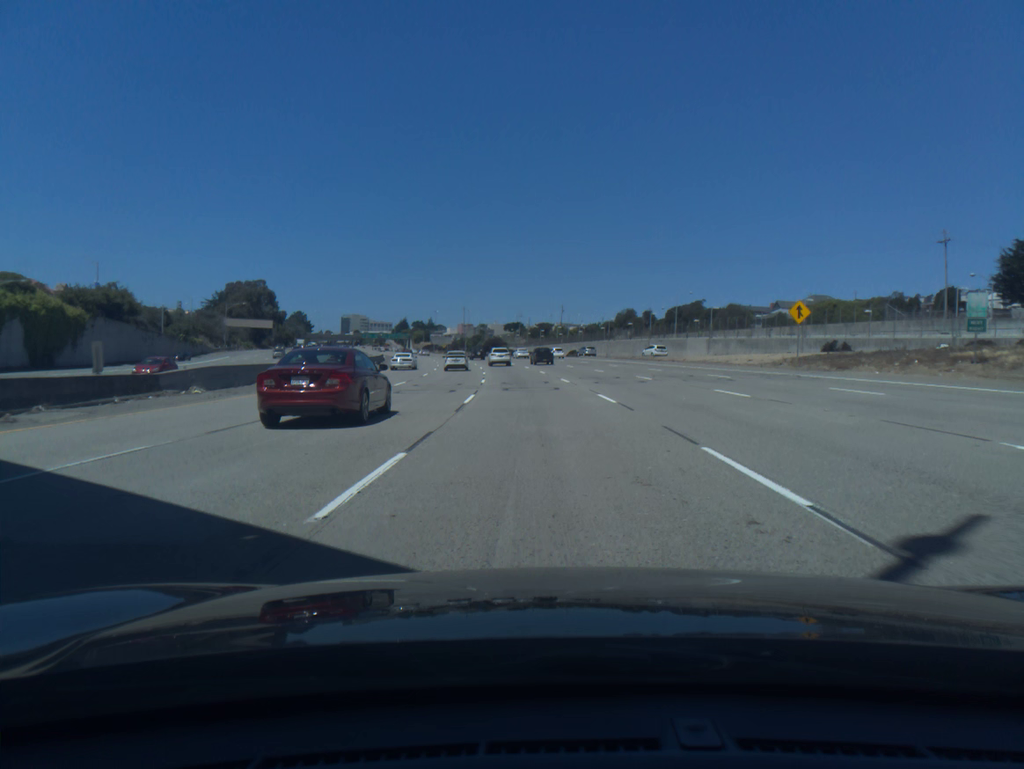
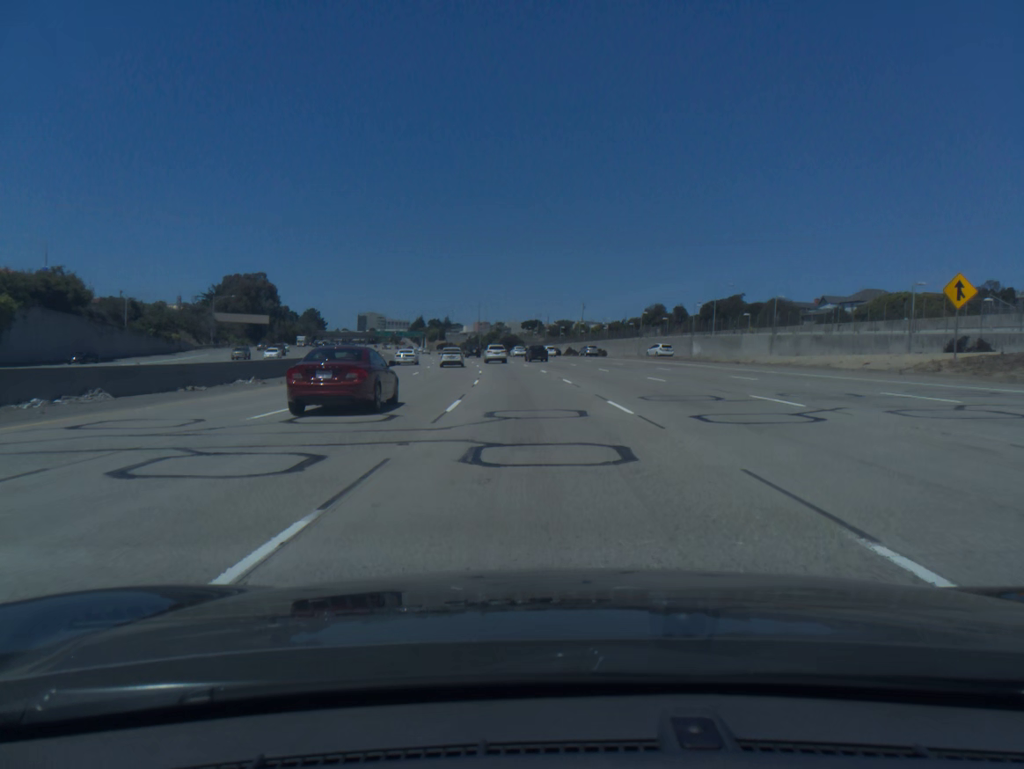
(-0.2, +18.3) m; -1°
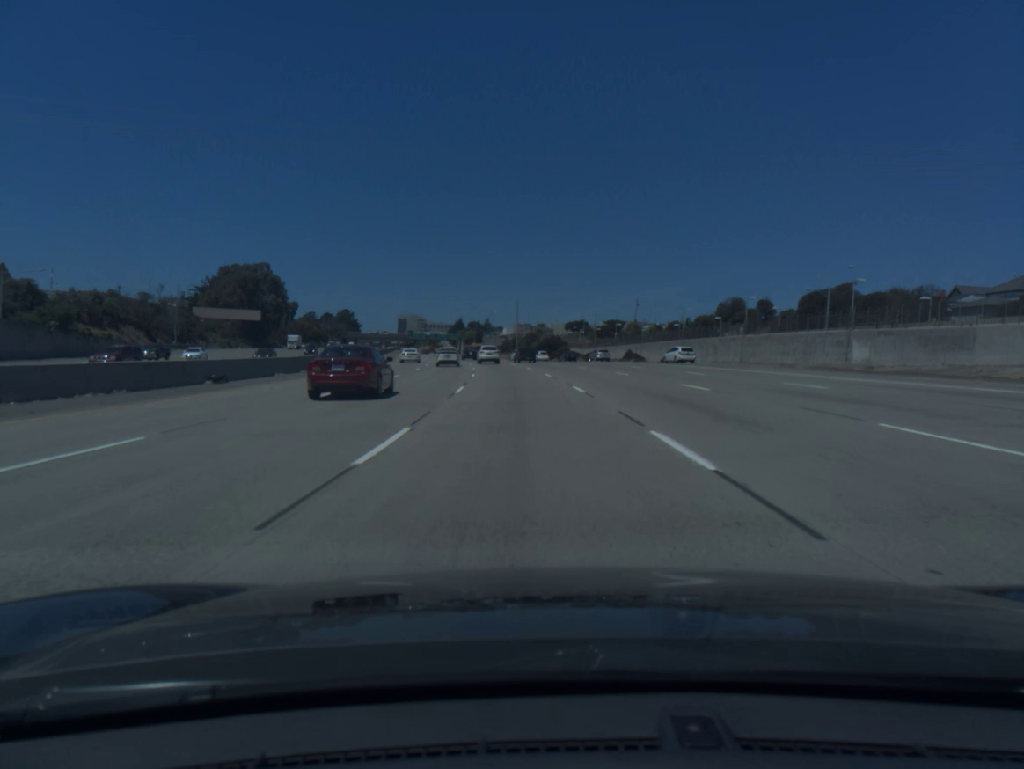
(-1.0, +36.4) m; -3°
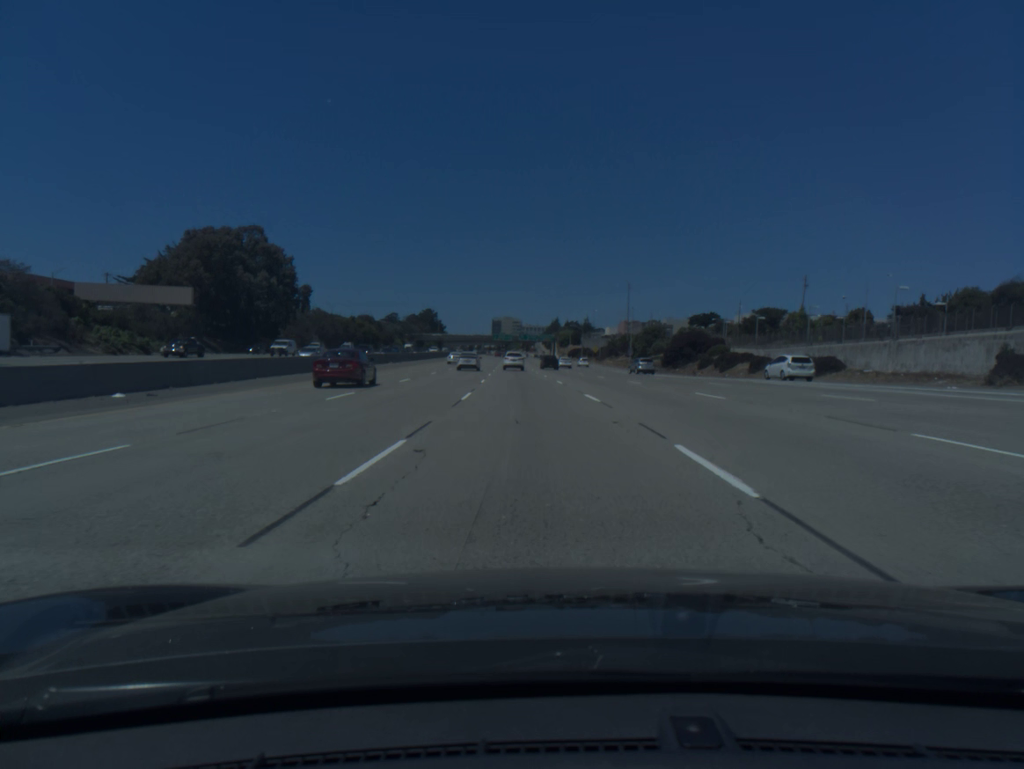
(-4.7, +72.2) m; -7°
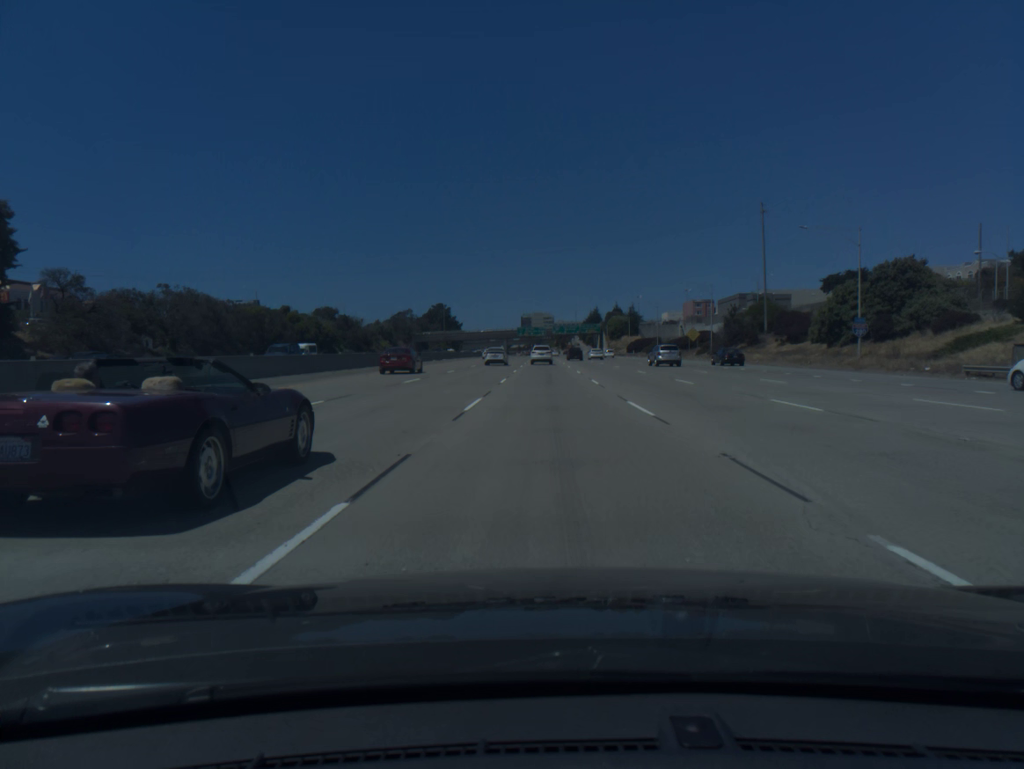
(-3.5, +91.2) m; -3°
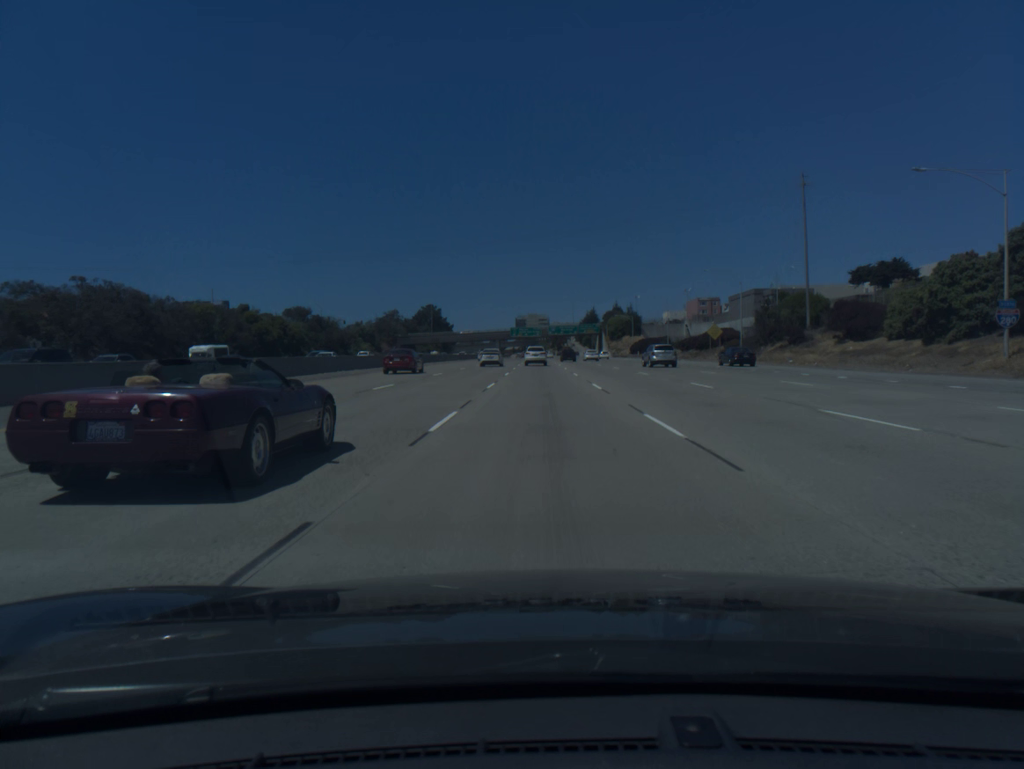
(+0.1, +18.3) m; 0°
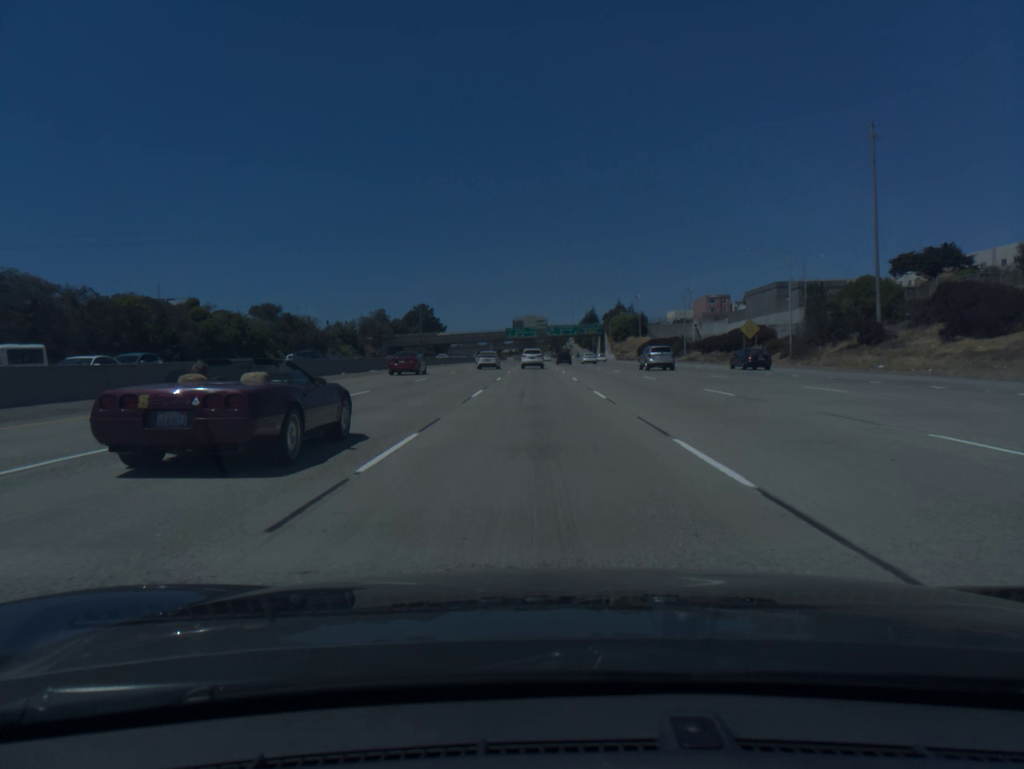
(0.0, +18.3) m; 0°
